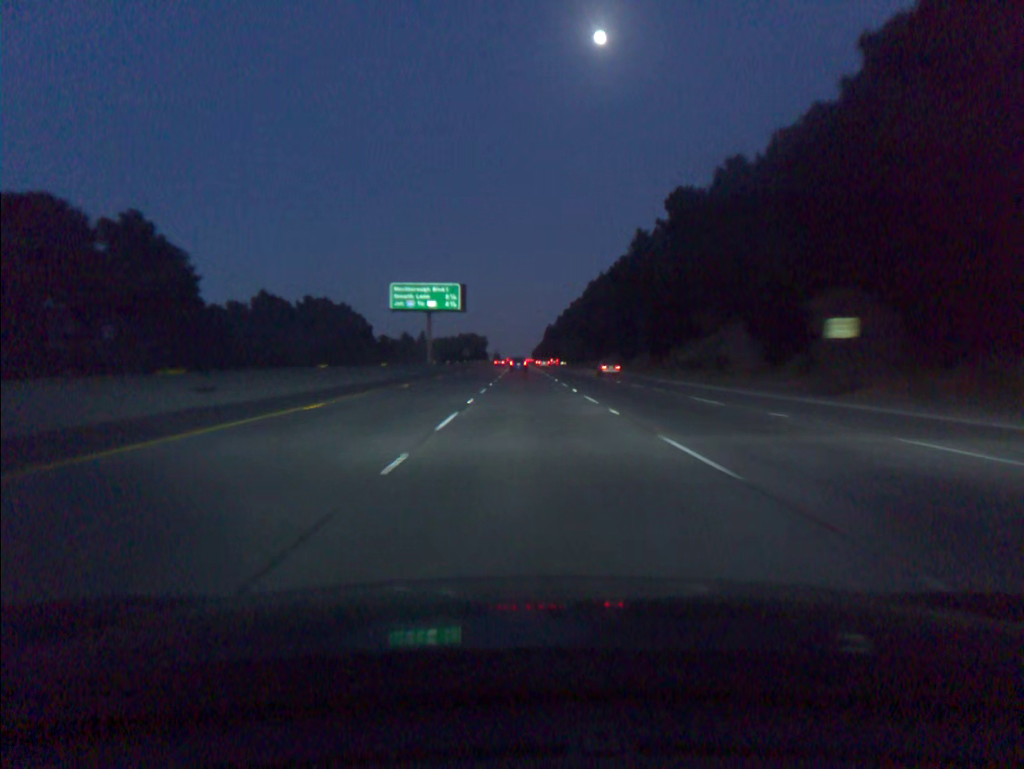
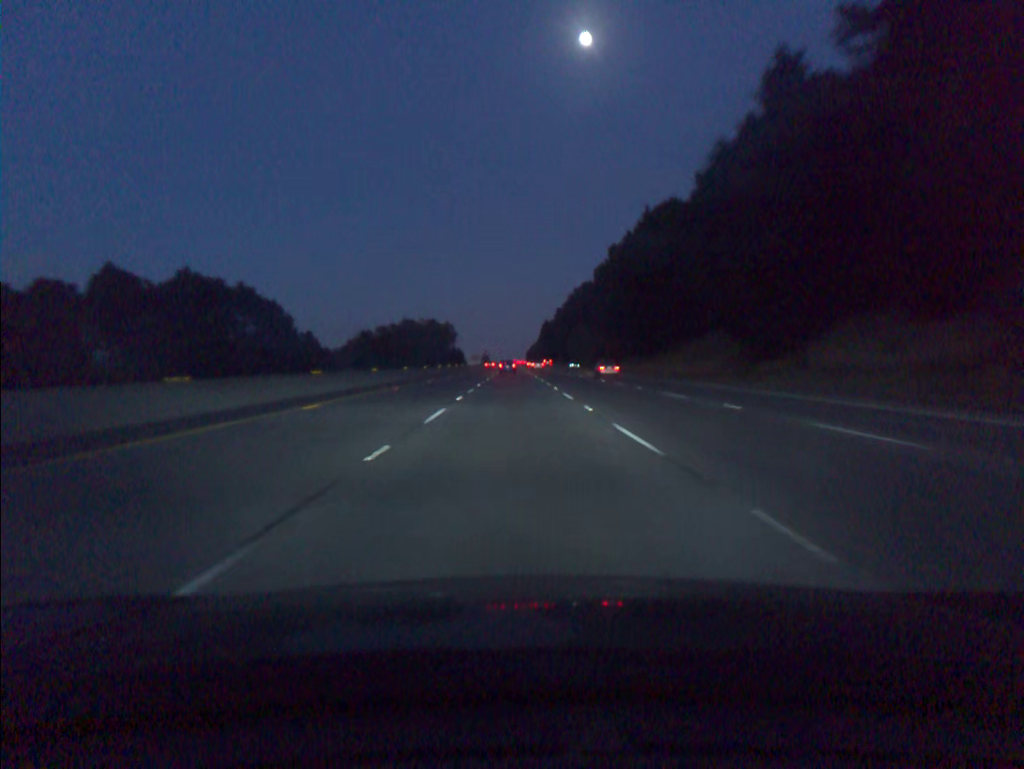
(+0.4, +71.2) m; 0°
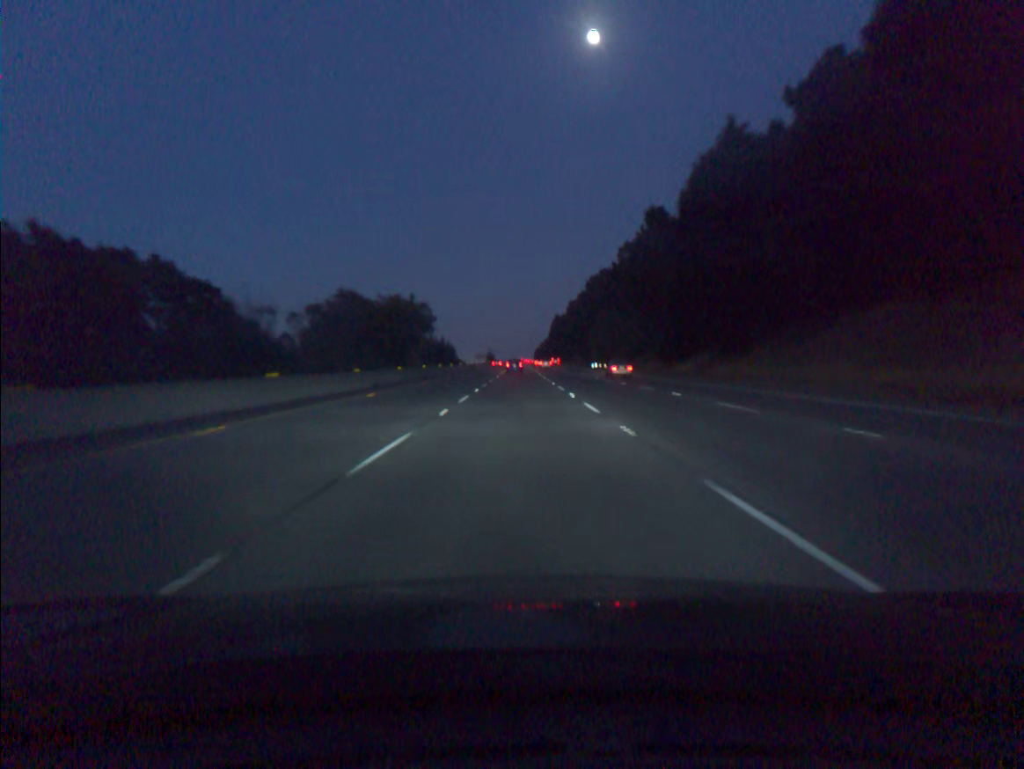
(-0.2, +36.2) m; -1°
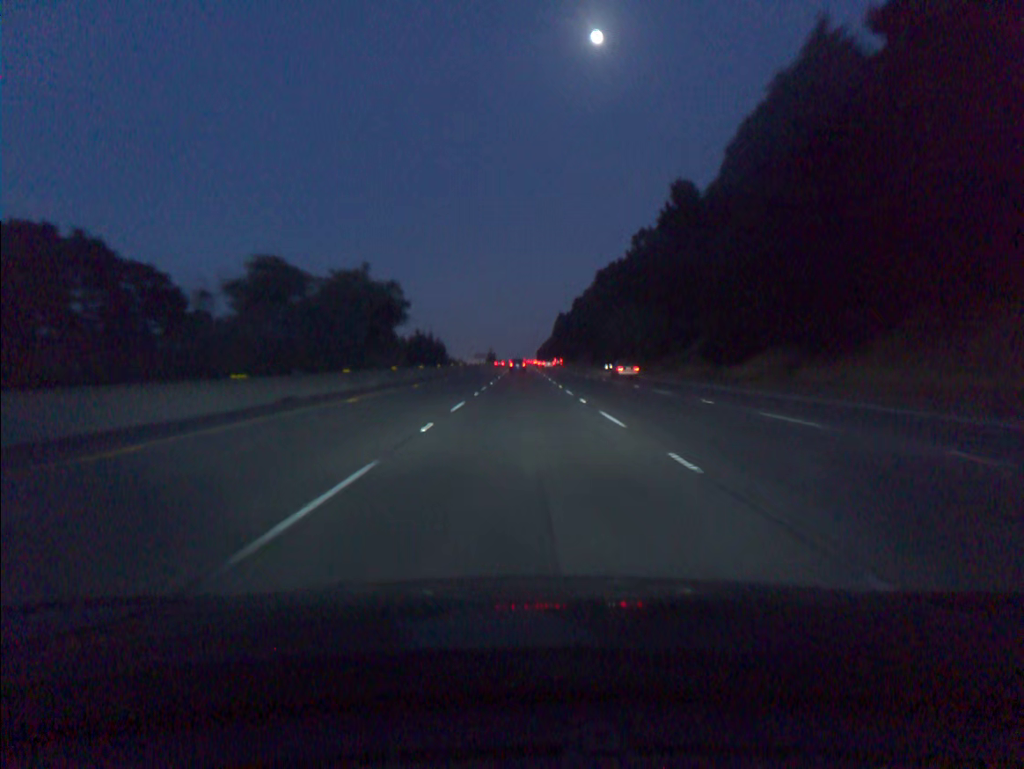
(0.0, +18.2) m; 0°
